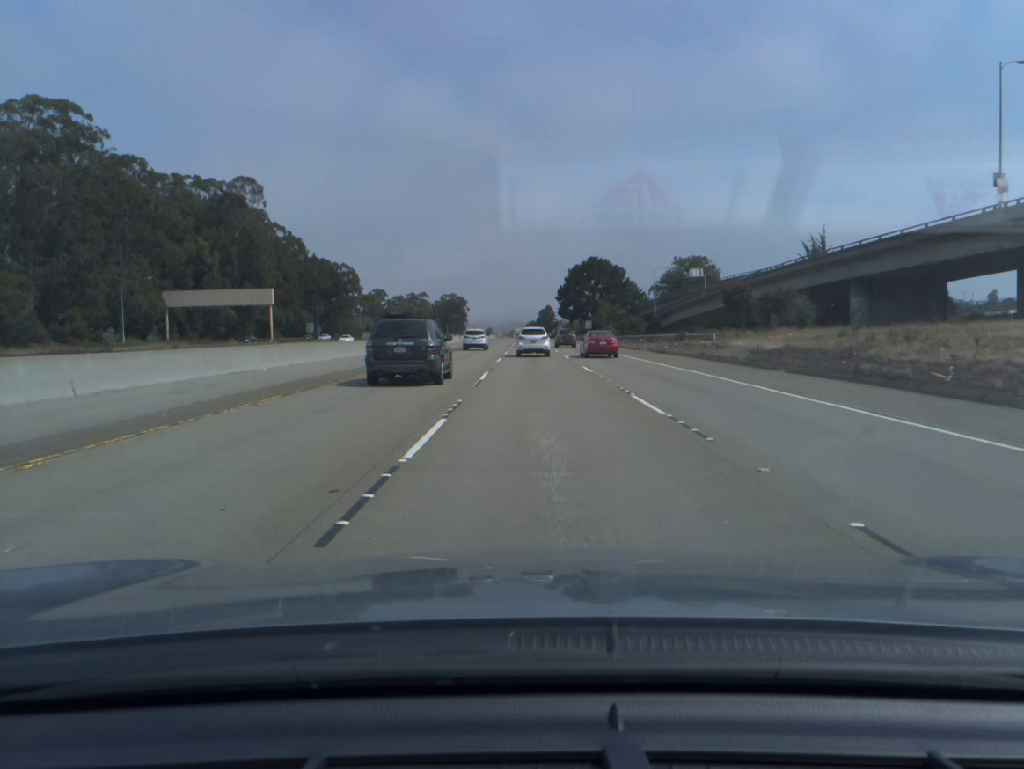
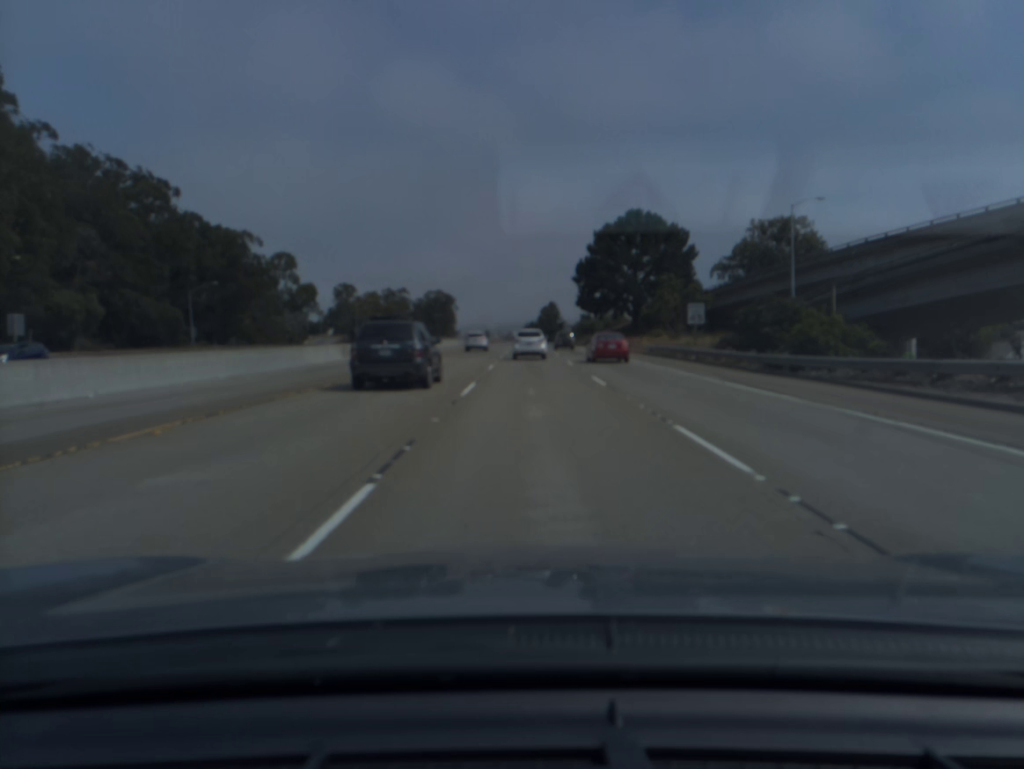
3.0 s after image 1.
(+0.7, +78.4) m; +1°
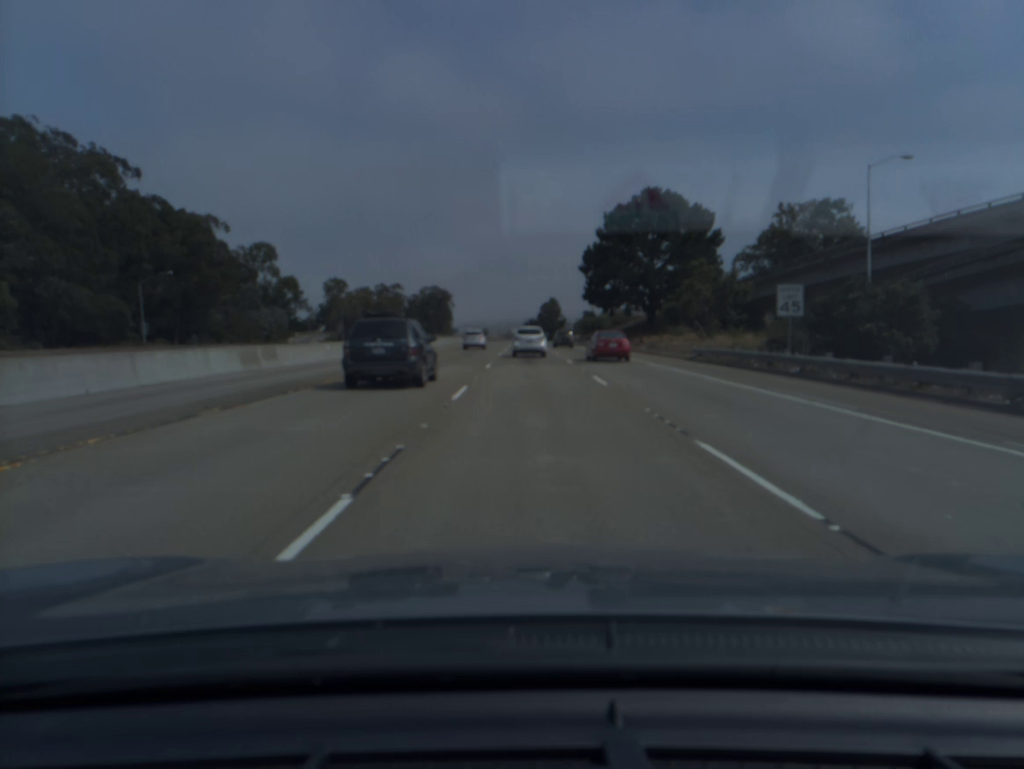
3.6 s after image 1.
(0.0, +15.6) m; 0°
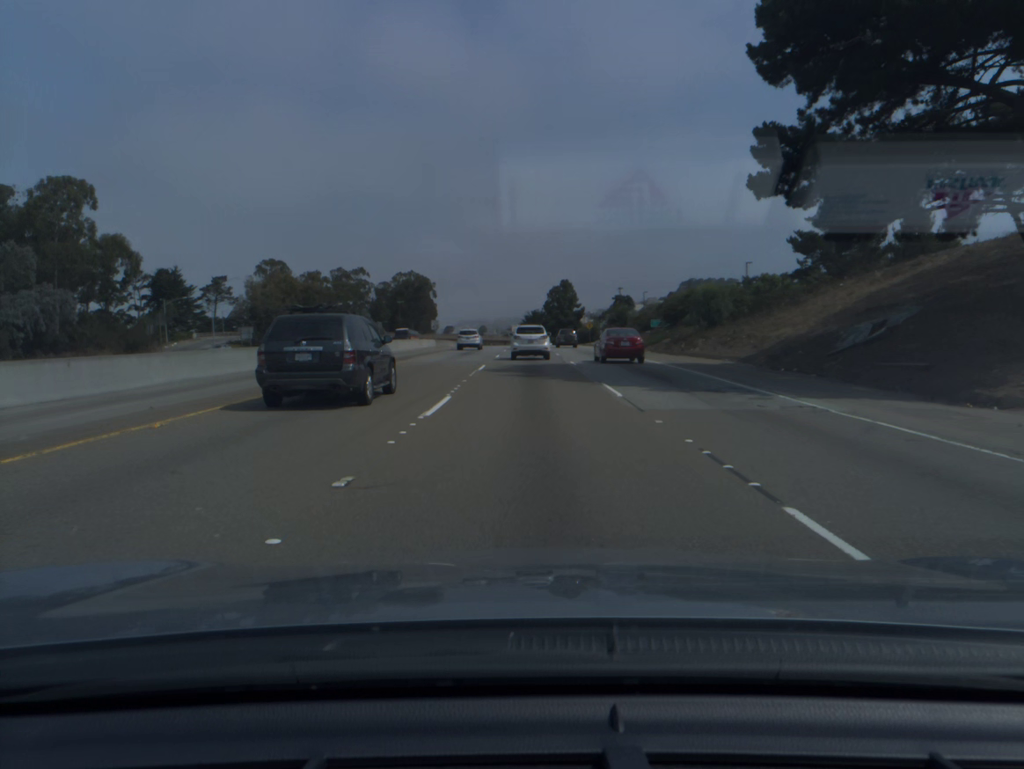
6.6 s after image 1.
(-0.1, +77.4) m; 0°
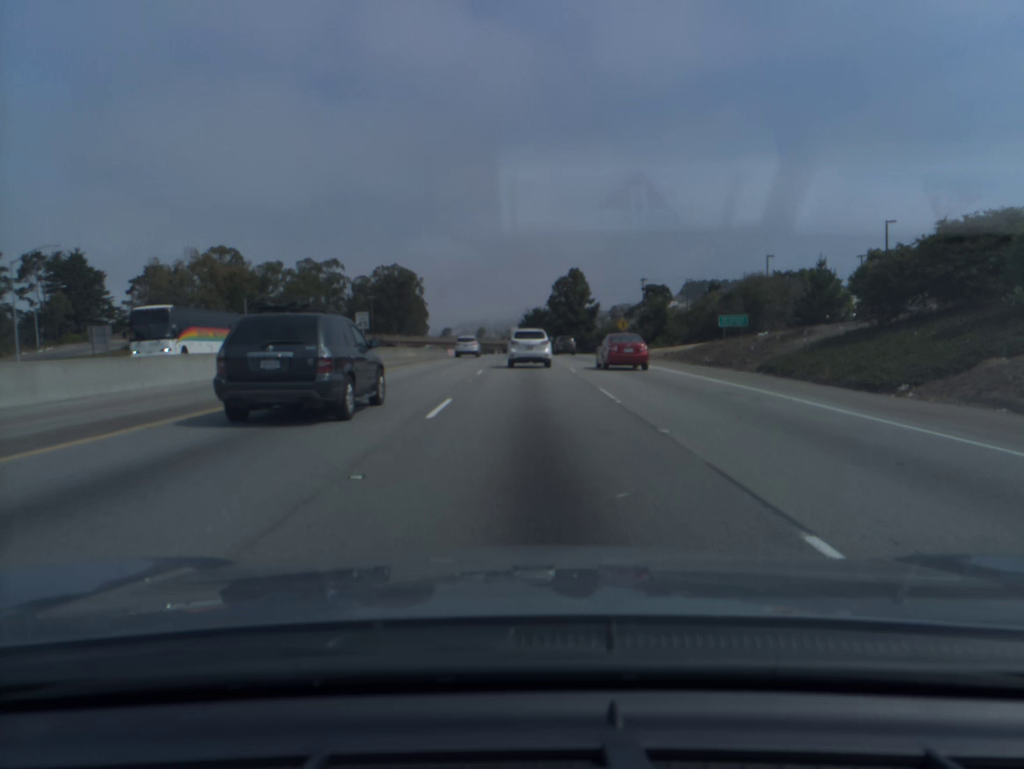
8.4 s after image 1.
(0.0, +44.8) m; 0°
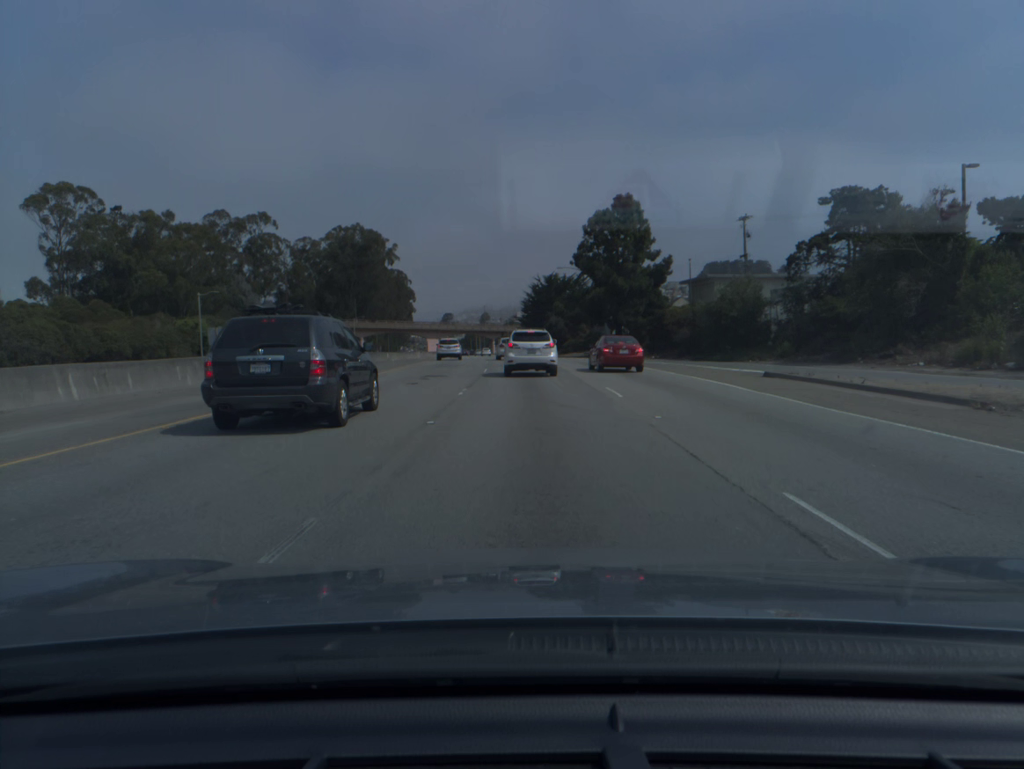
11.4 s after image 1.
(-0.3, +70.6) m; -1°
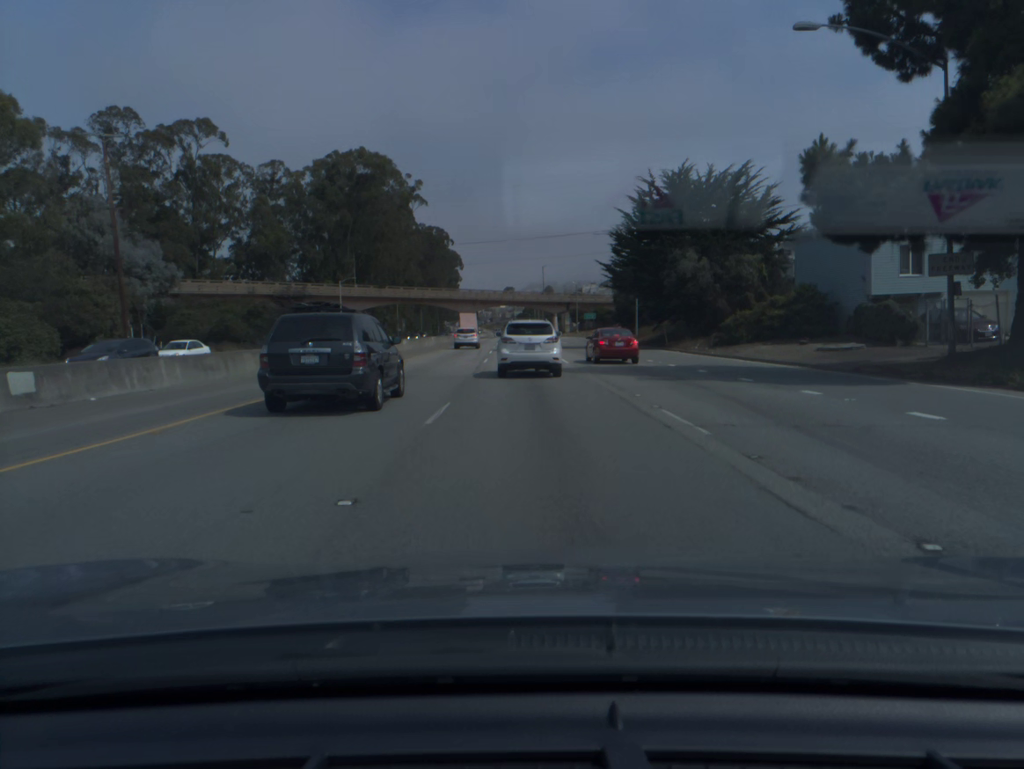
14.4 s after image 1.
(-2.3, +66.3) m; -4°
